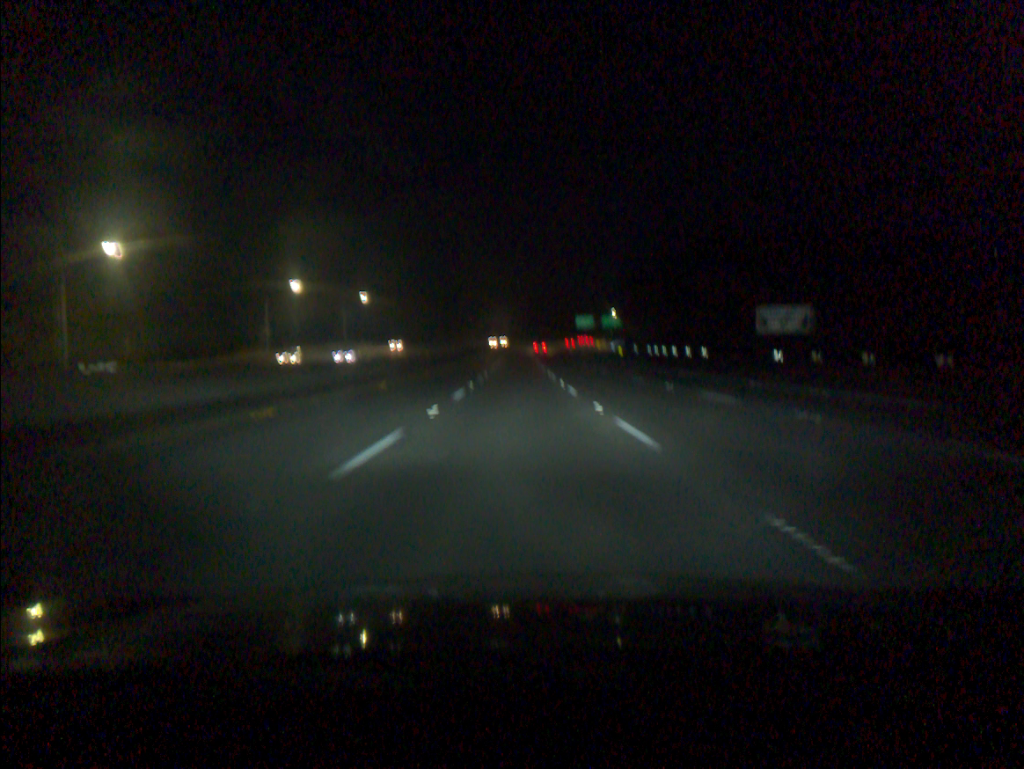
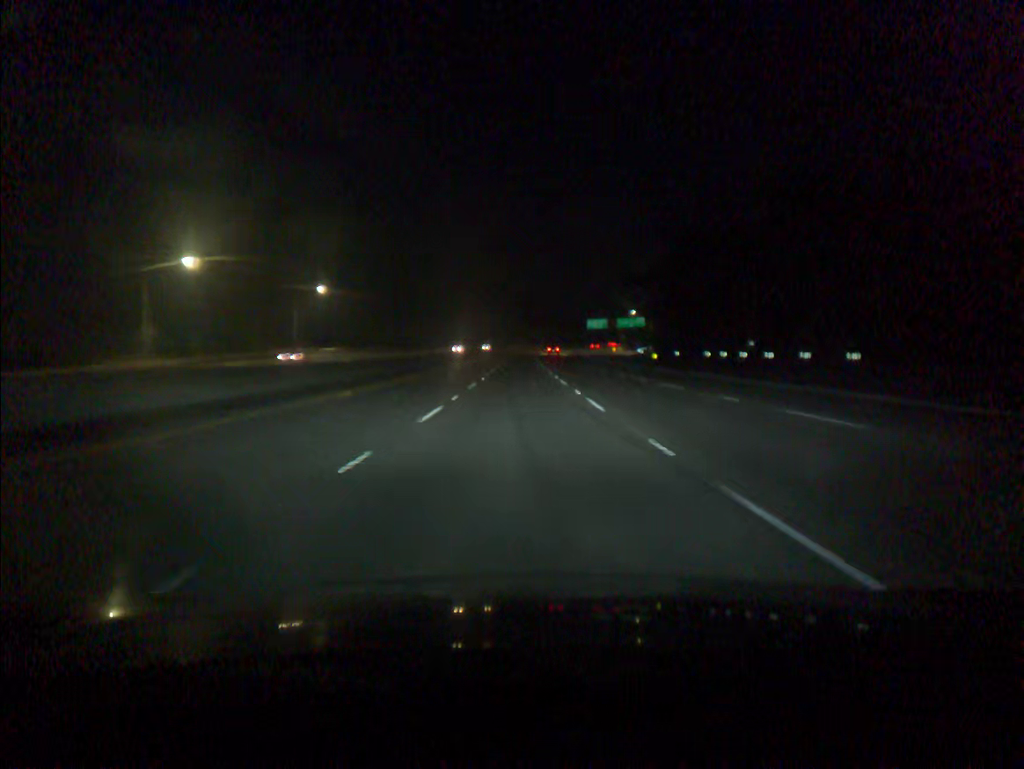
(0.0, +36.2) m; 0°
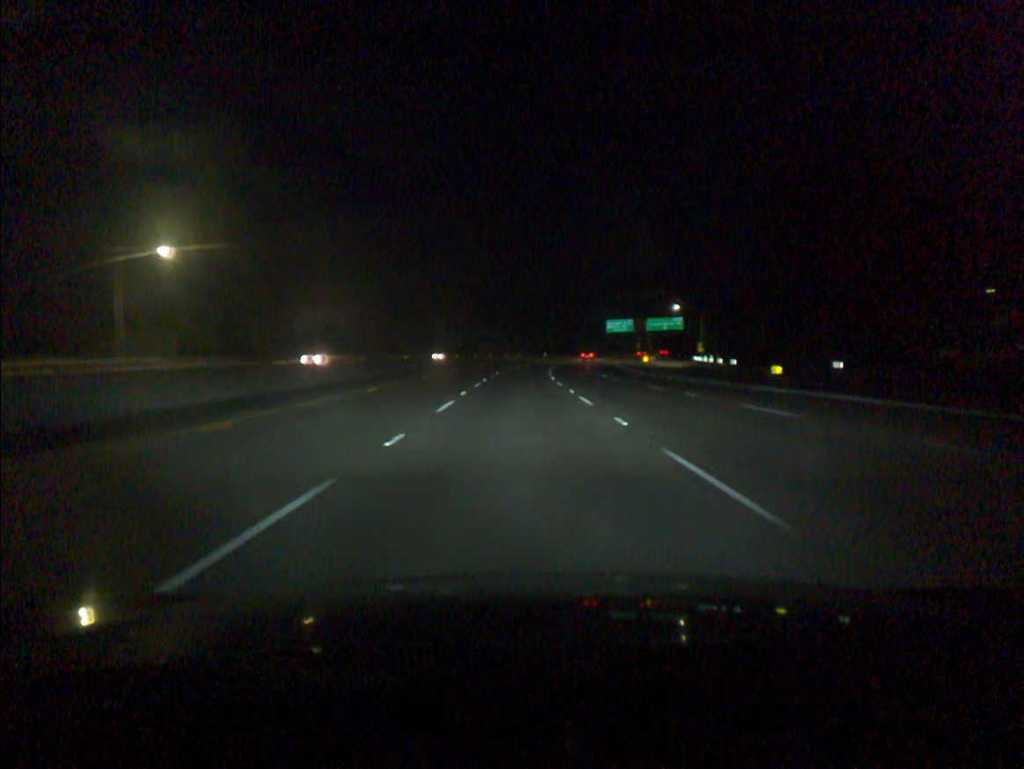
(0.0, +54.0) m; 0°
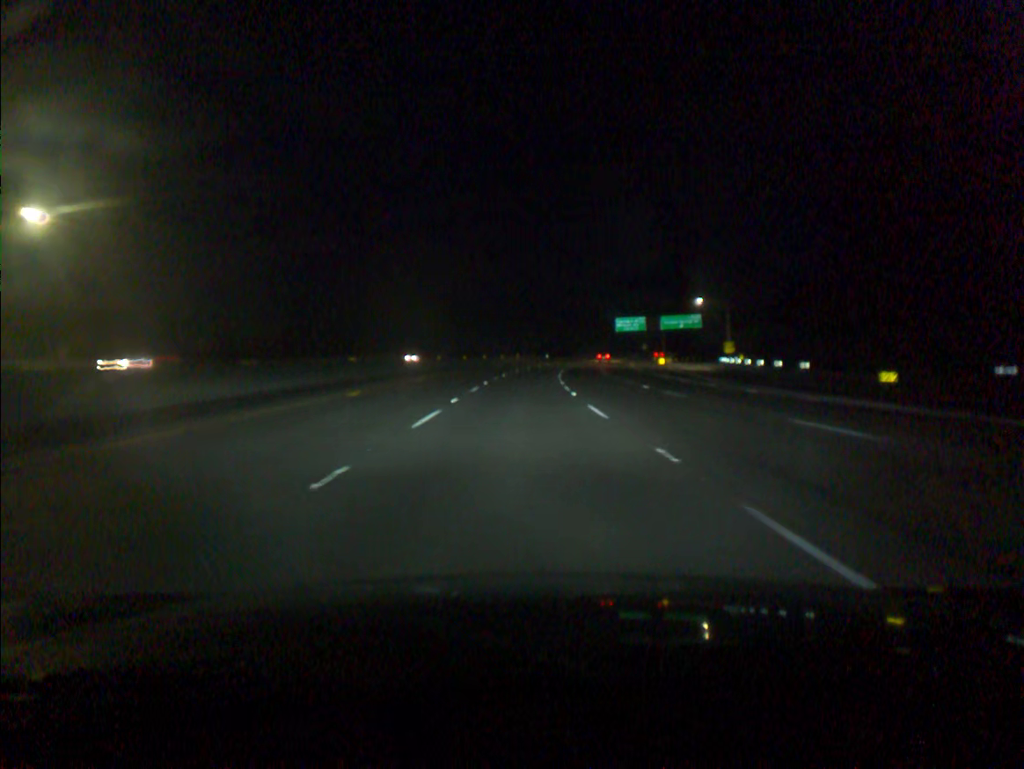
(0.0, +18.0) m; 0°
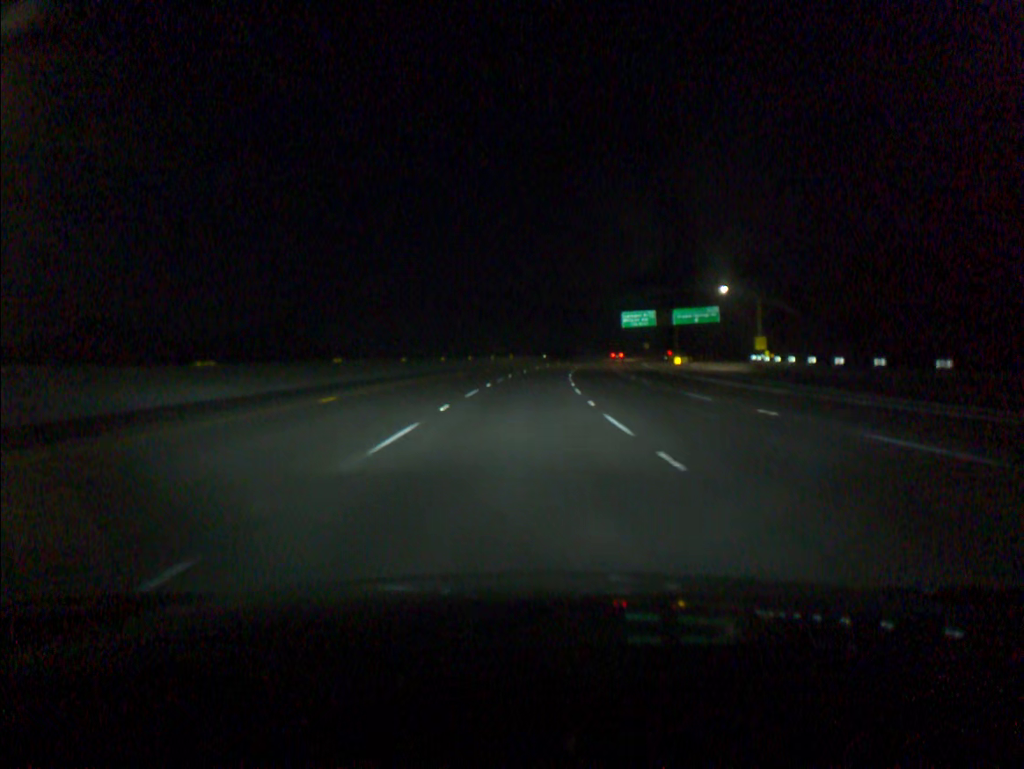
(+0.1, +18.0) m; 0°
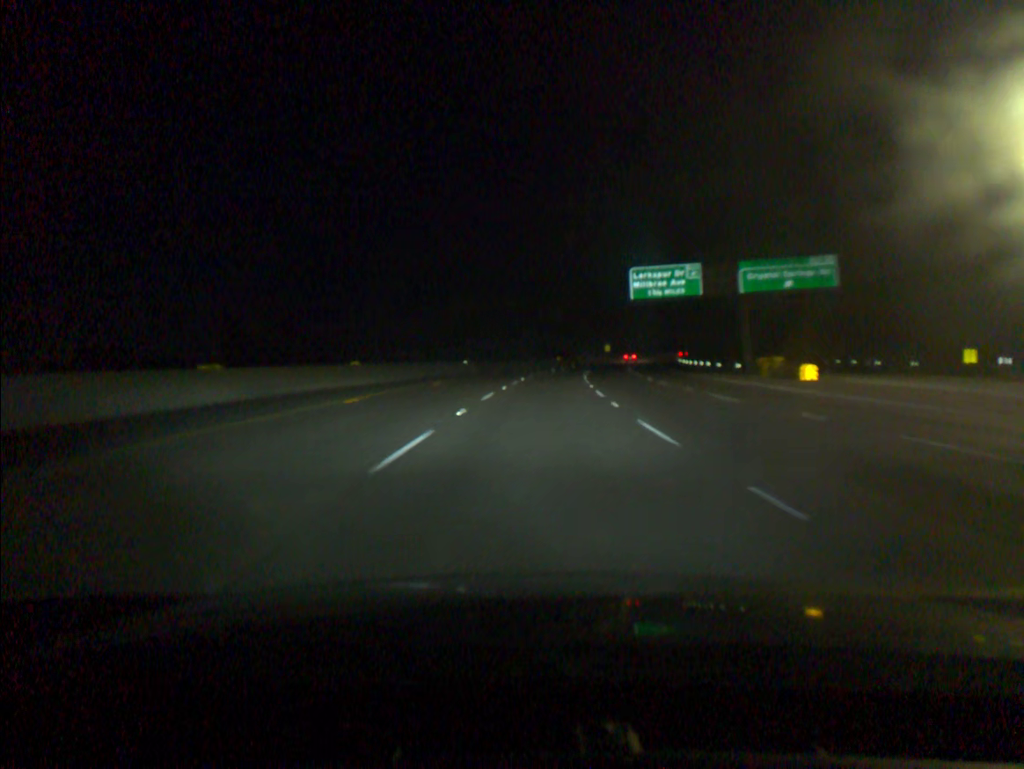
(+2.9, +72.2) m; +5°
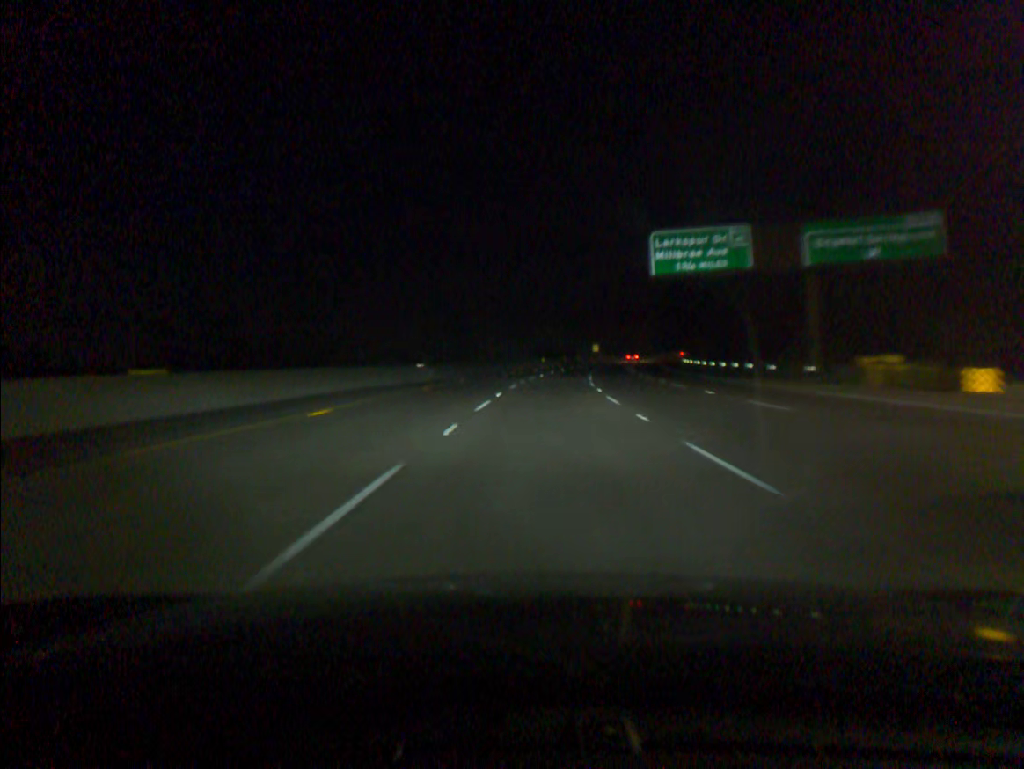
(+0.2, +18.2) m; +1°
